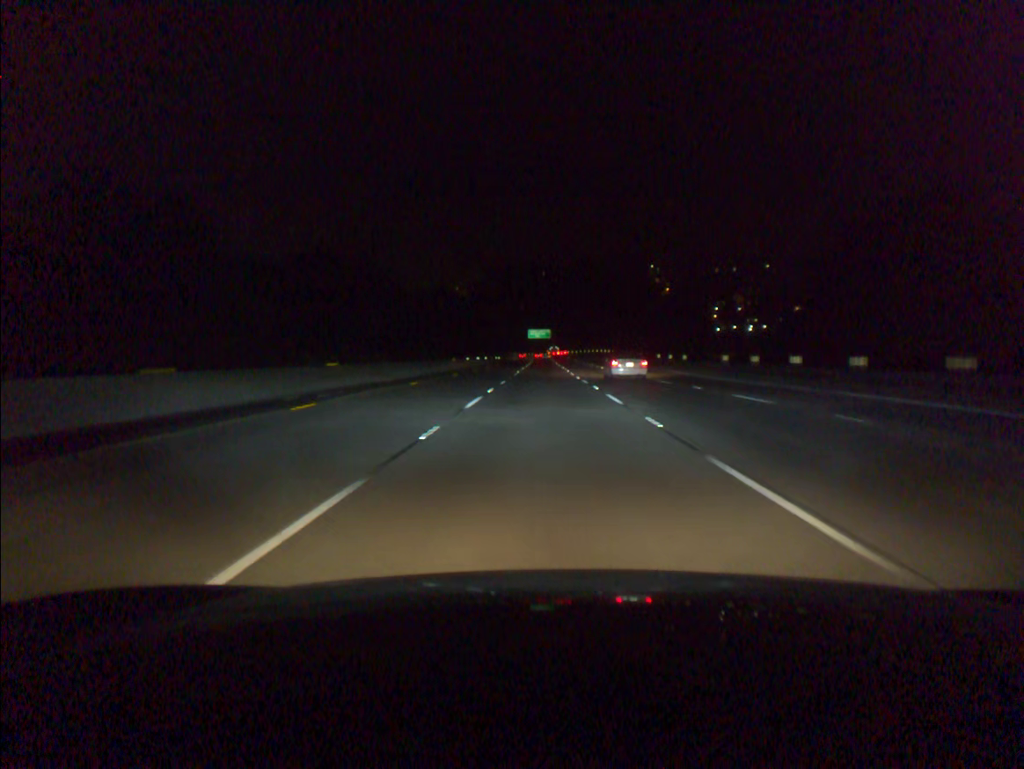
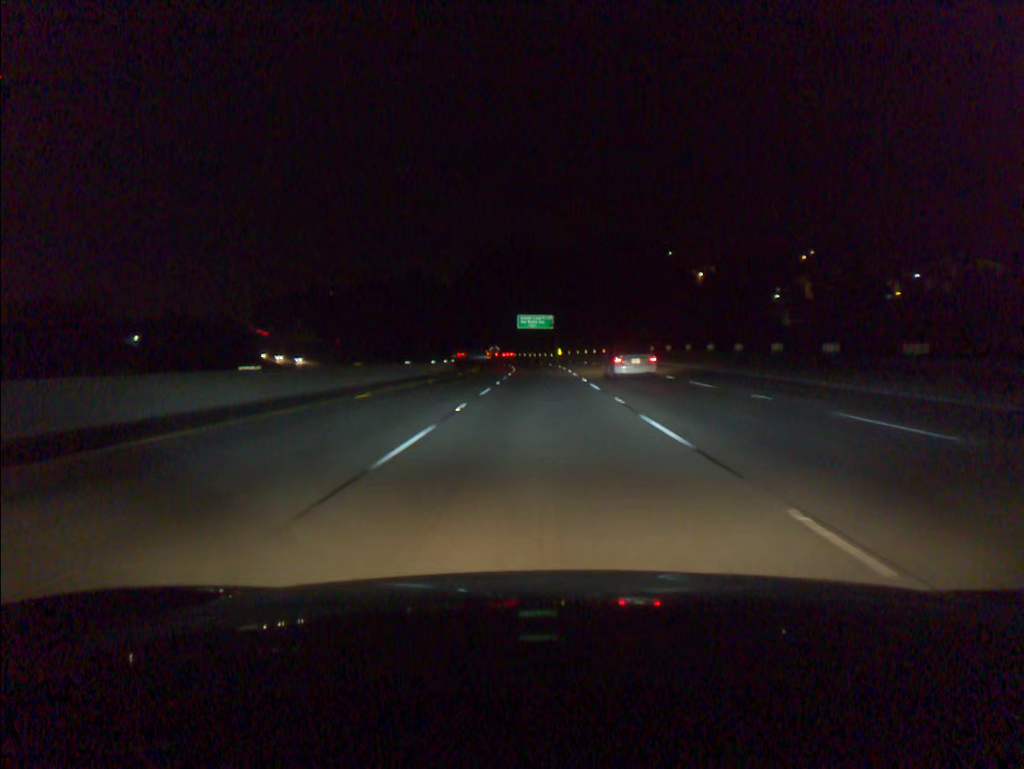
(+0.2, +96.5) m; 0°
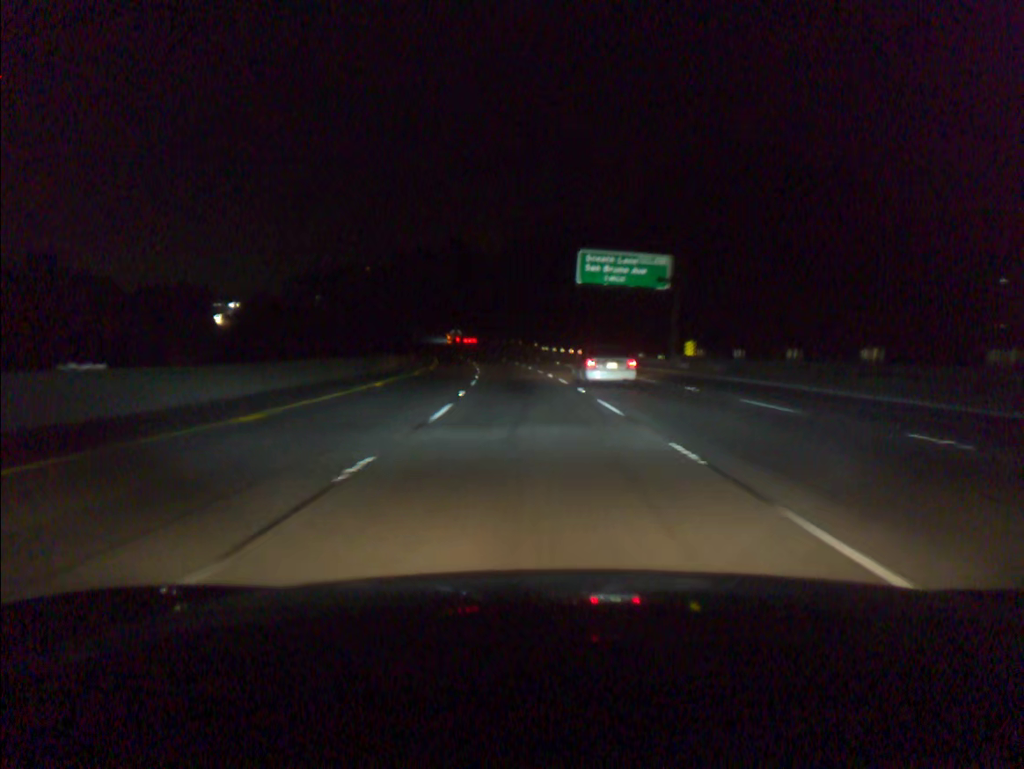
(-2.1, +96.2) m; -4°
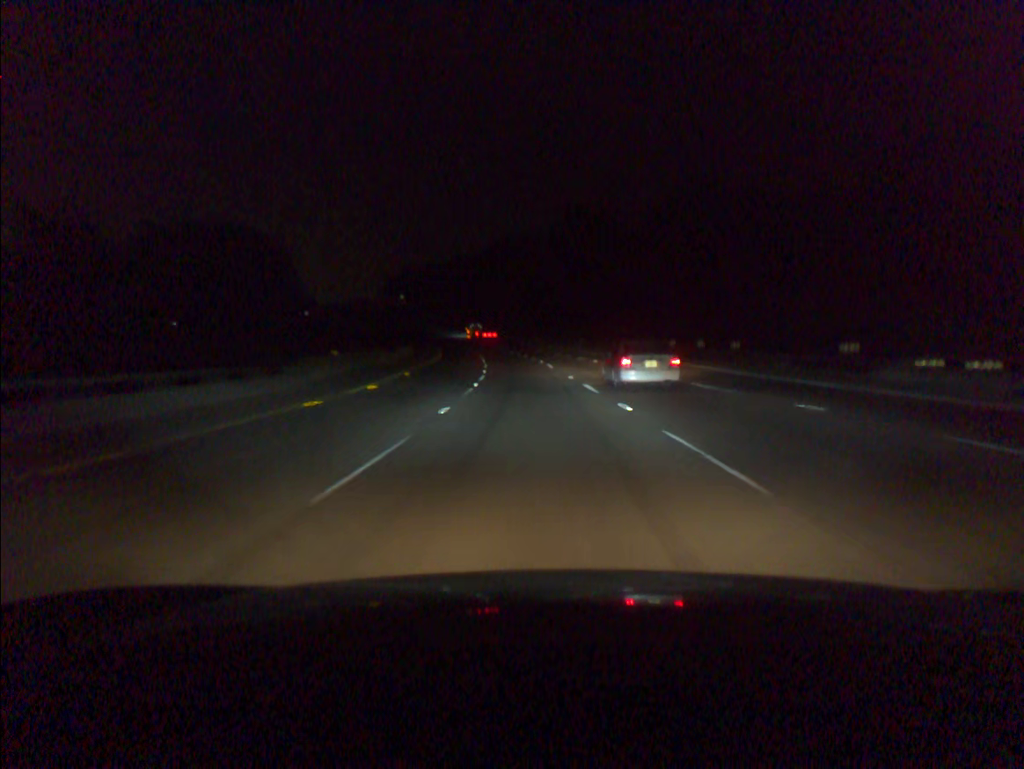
(-7.8, +95.8) m; -9°
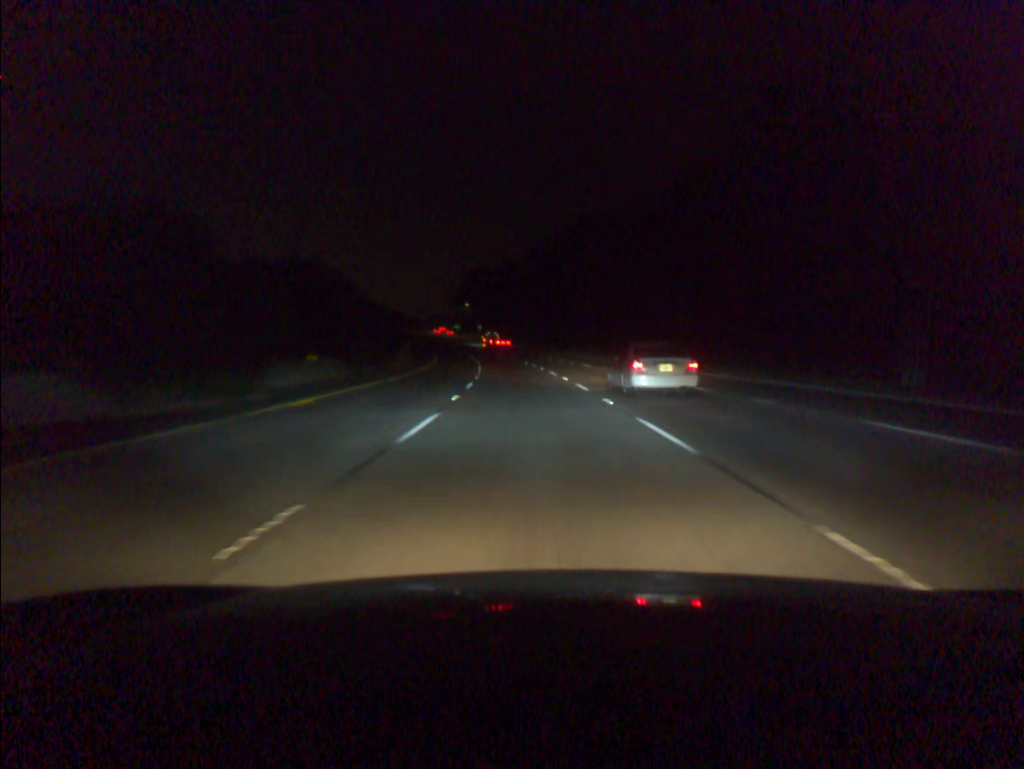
(-4.3, +76.4) m; -7°
